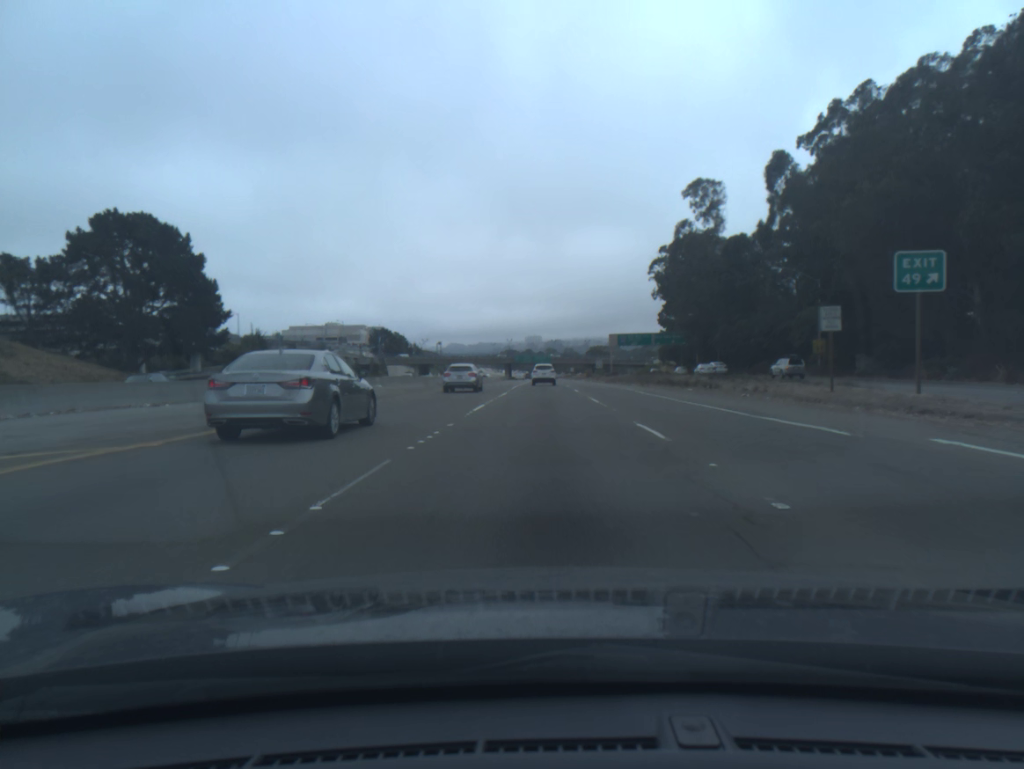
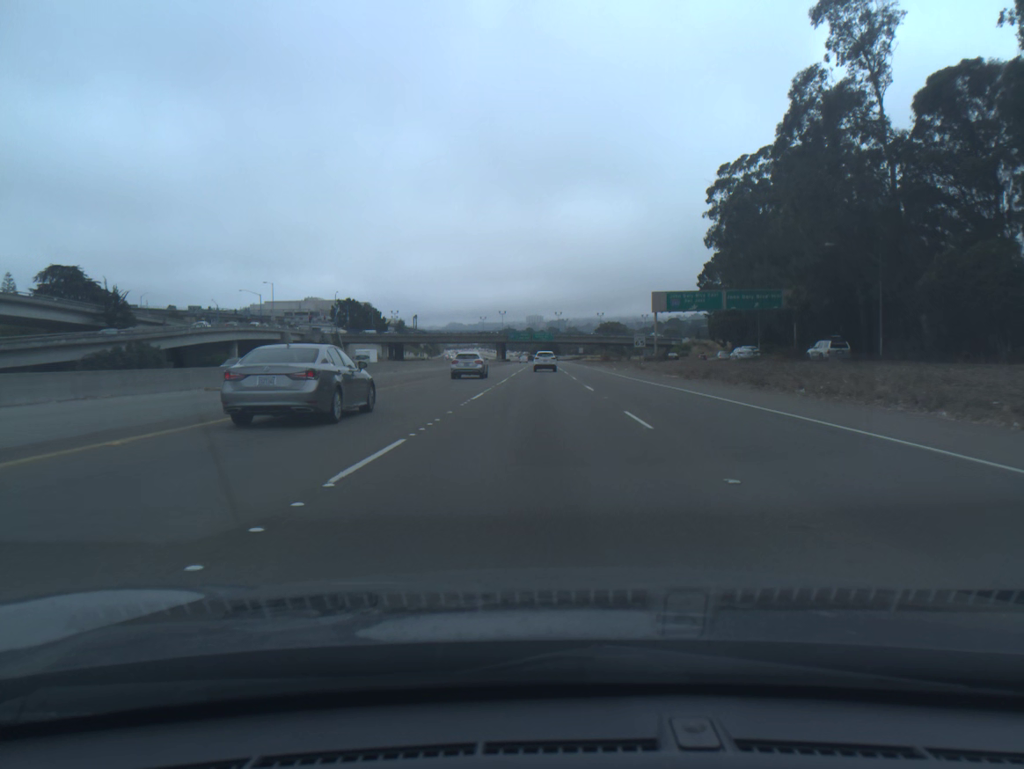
(+0.2, +57.9) m; 0°
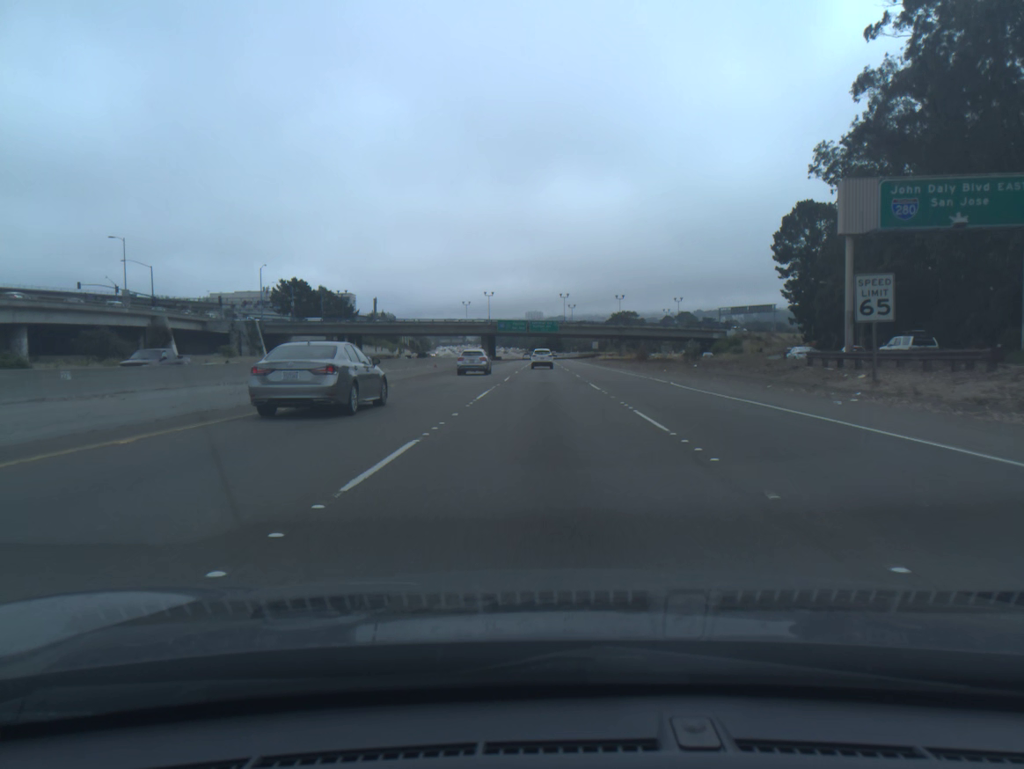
(-0.2, +59.8) m; 0°
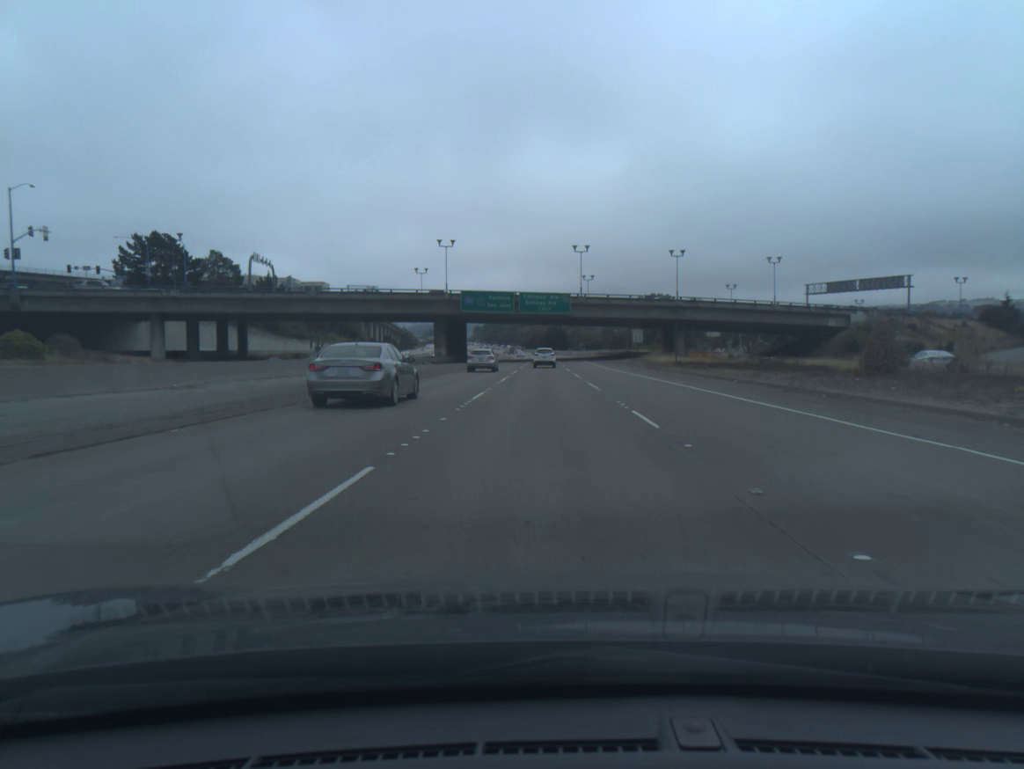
(+0.1, +76.9) m; 0°
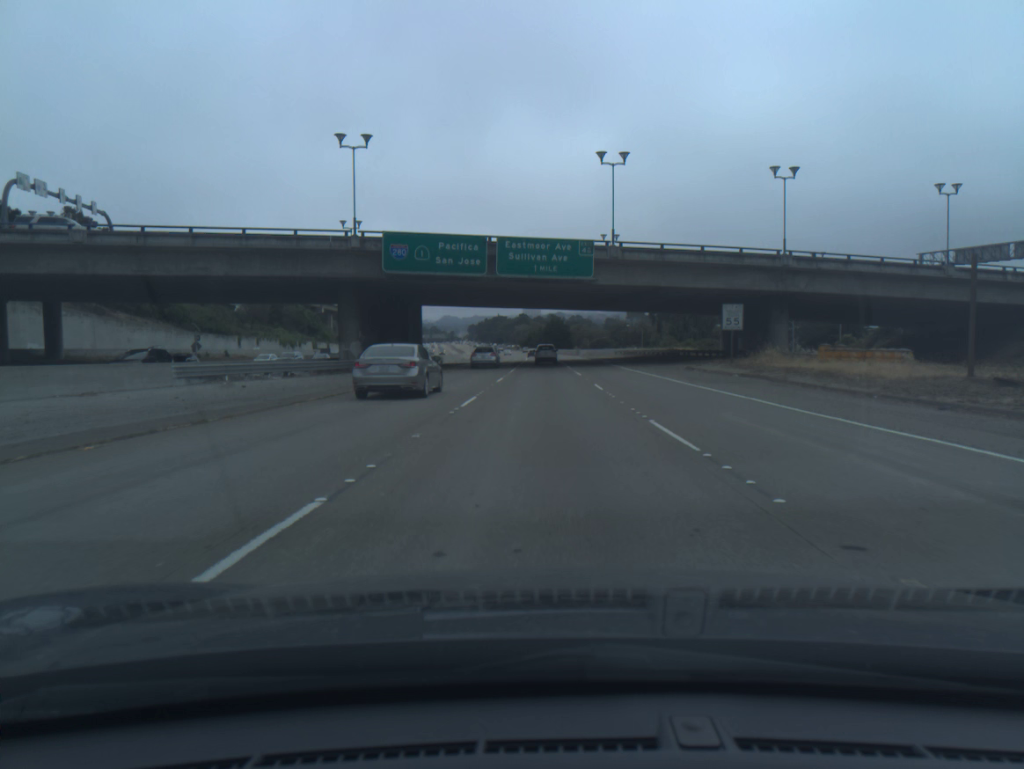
(0.0, +46.5) m; 0°
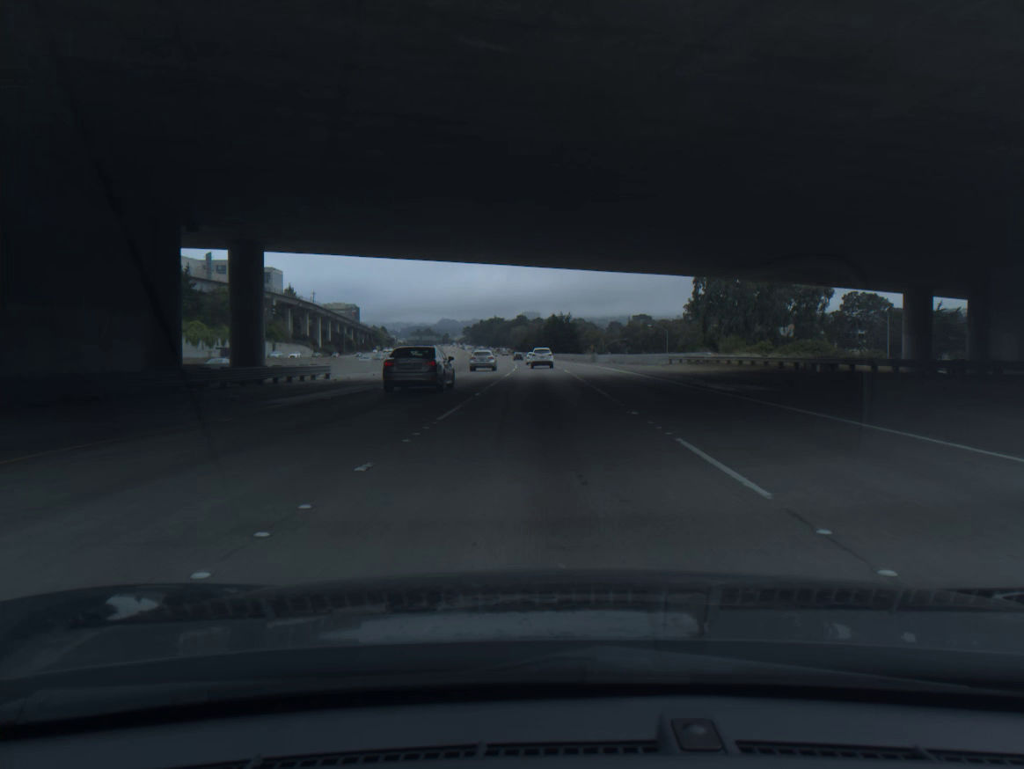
(0.0, +46.5) m; 0°
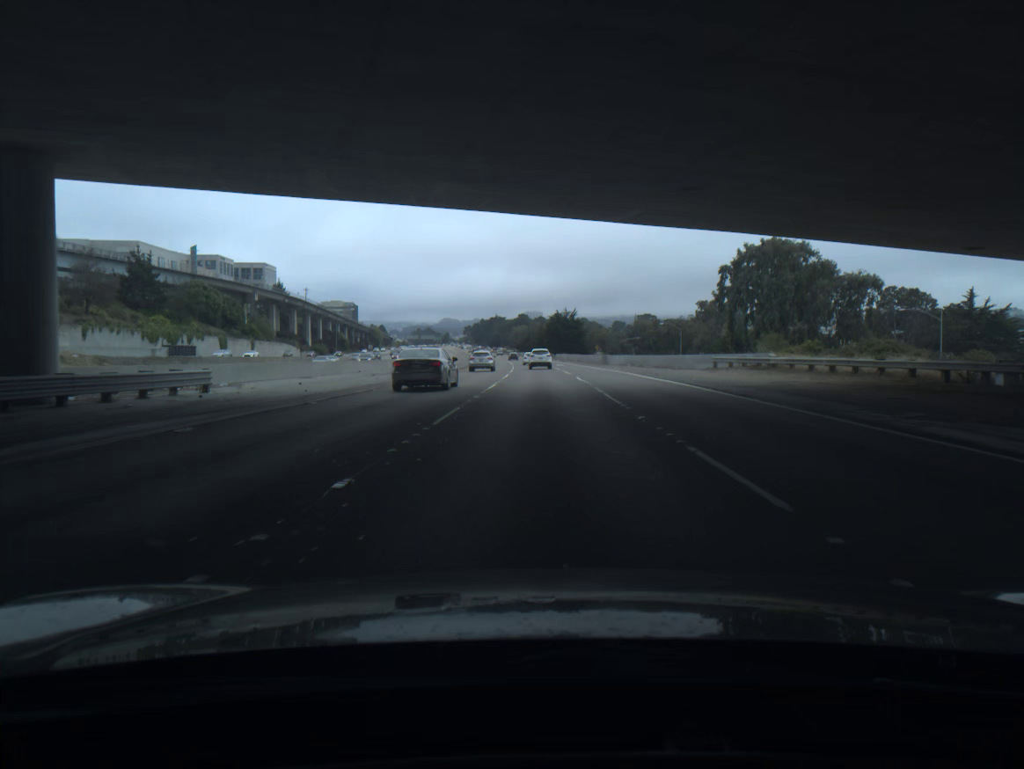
(0.0, +15.5) m; 0°
